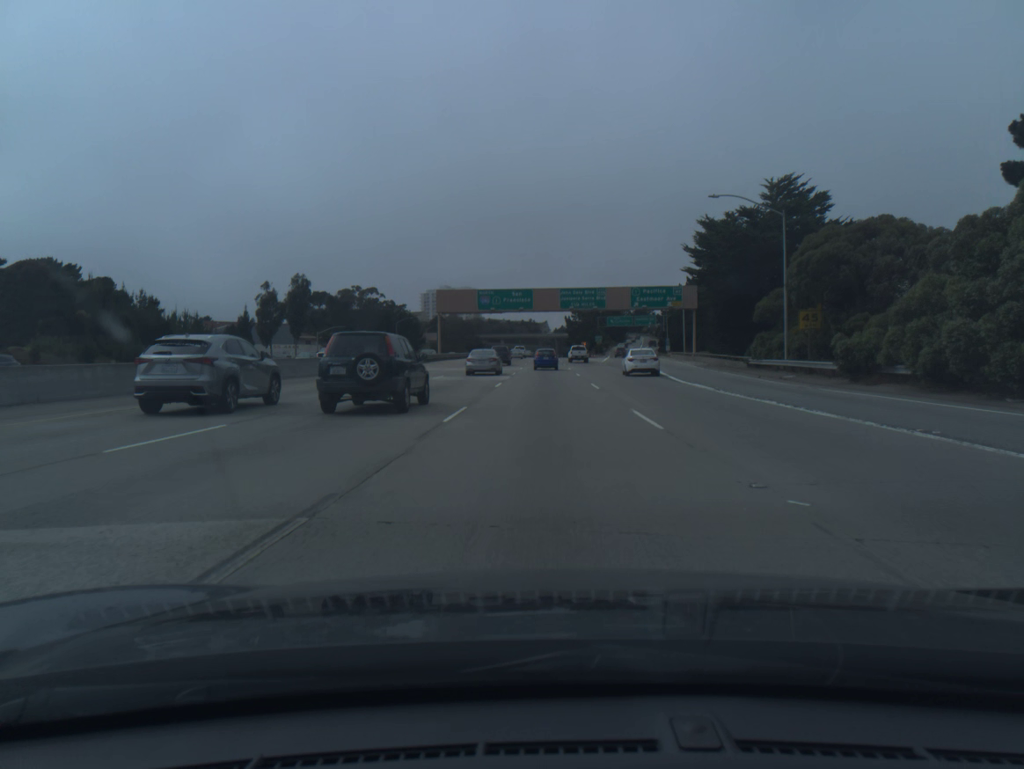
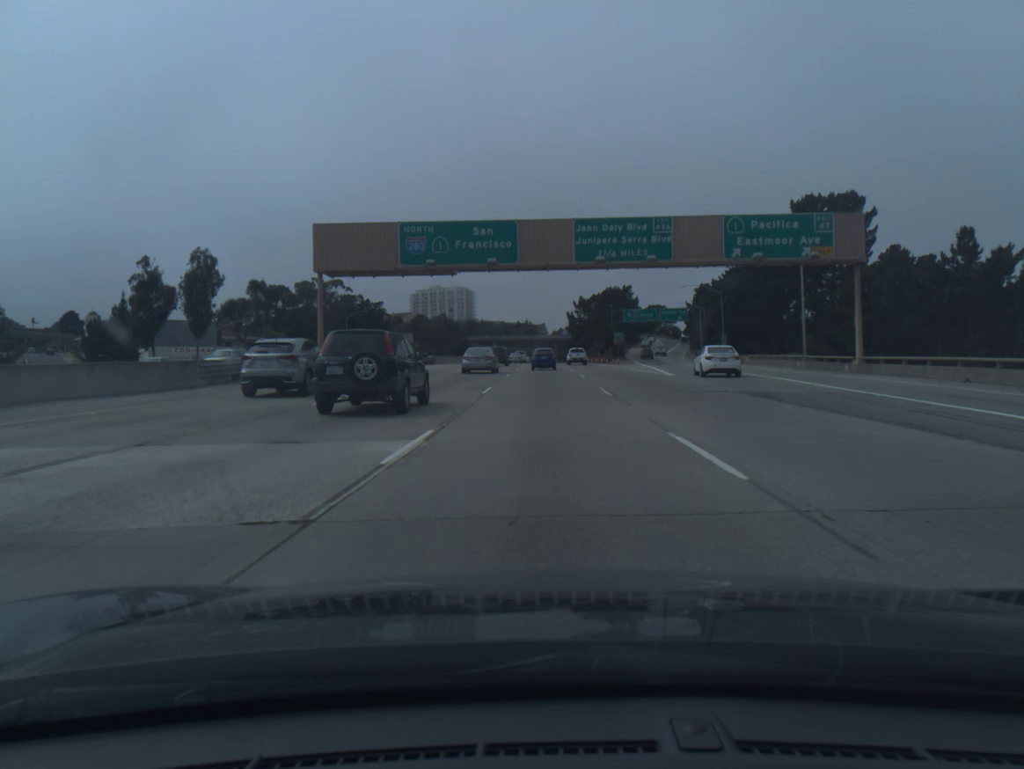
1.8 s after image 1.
(0.0, +49.4) m; 0°
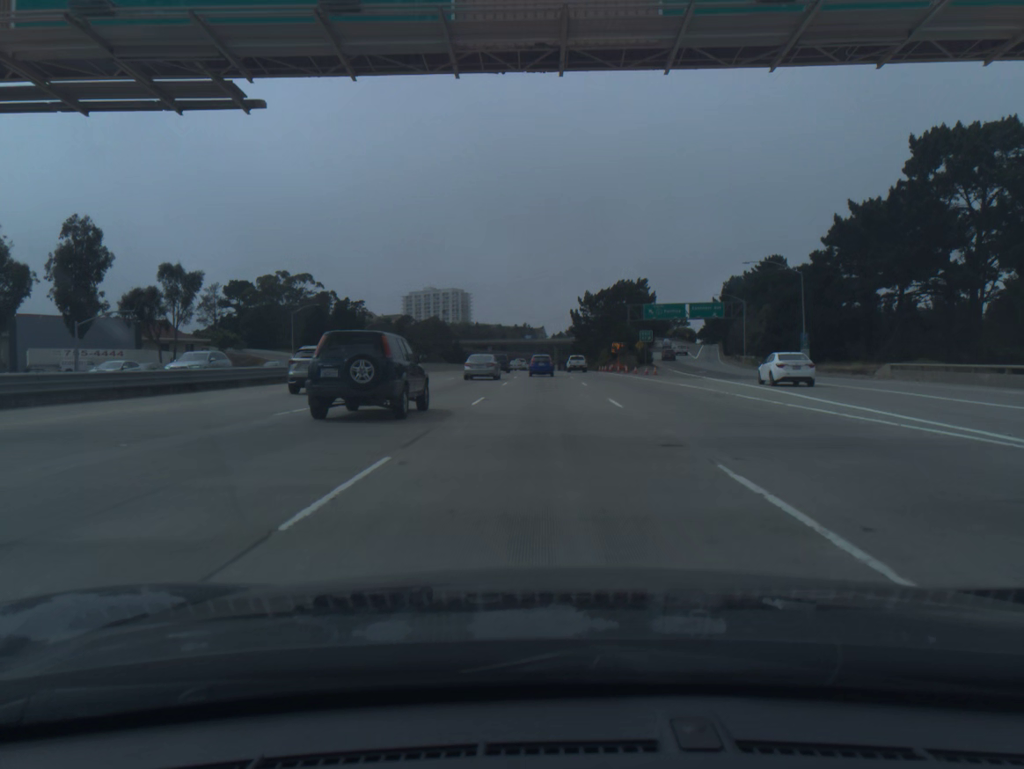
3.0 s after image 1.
(0.0, +32.4) m; 0°
